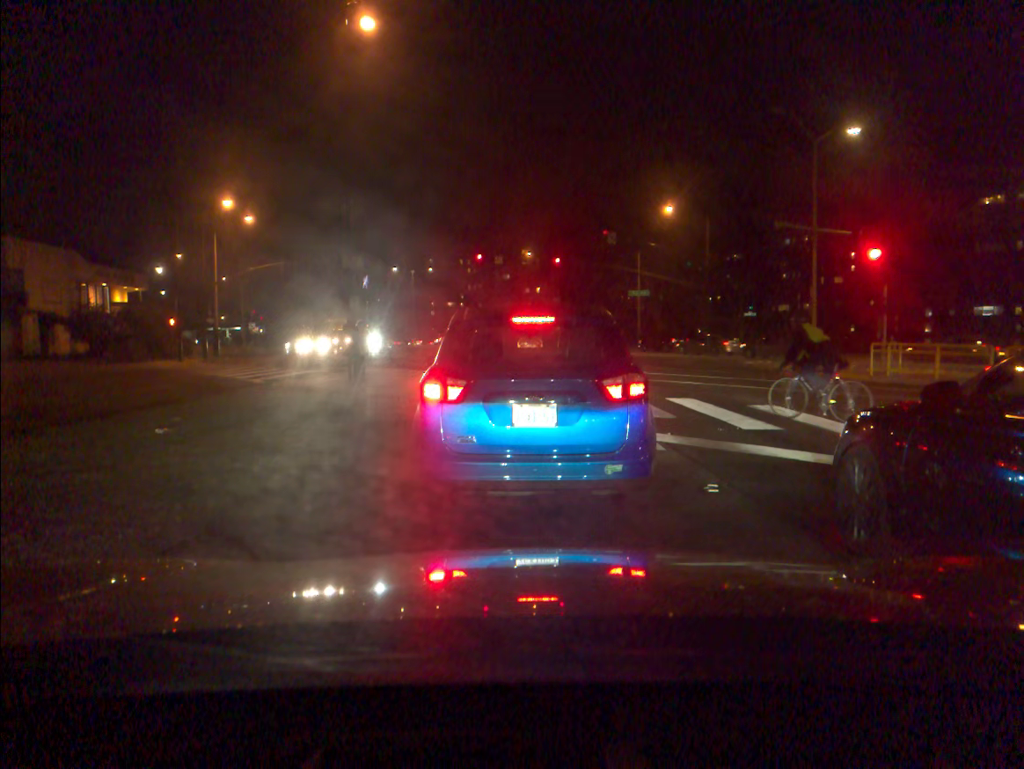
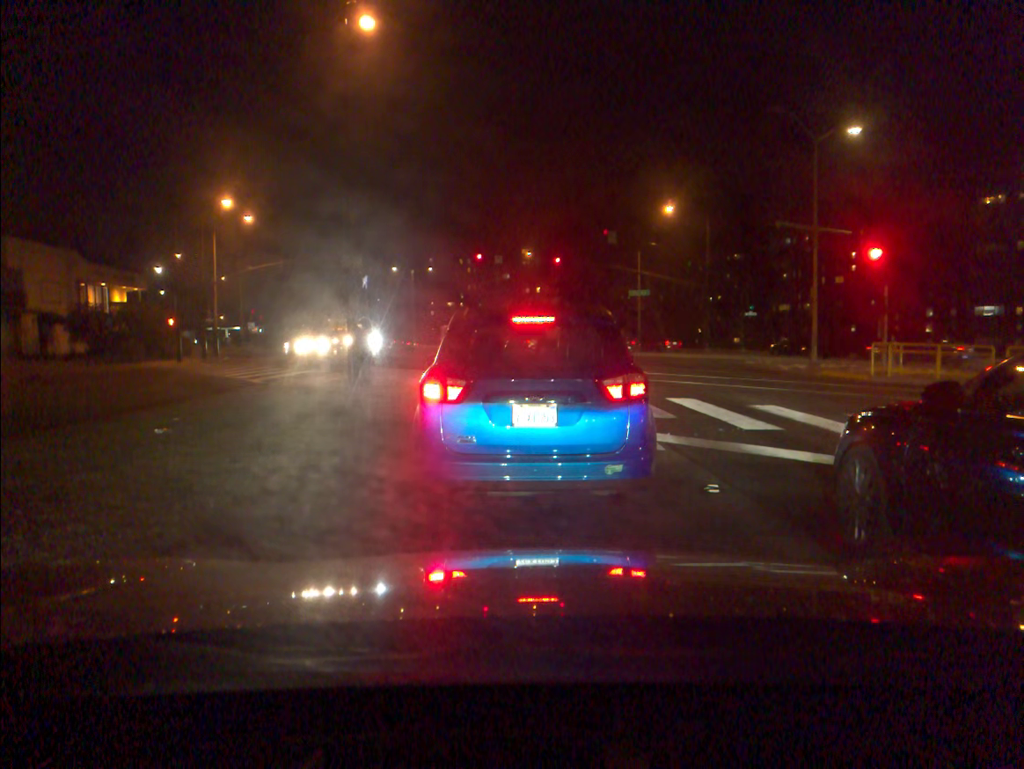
(0.0, 0.0) m; 0°
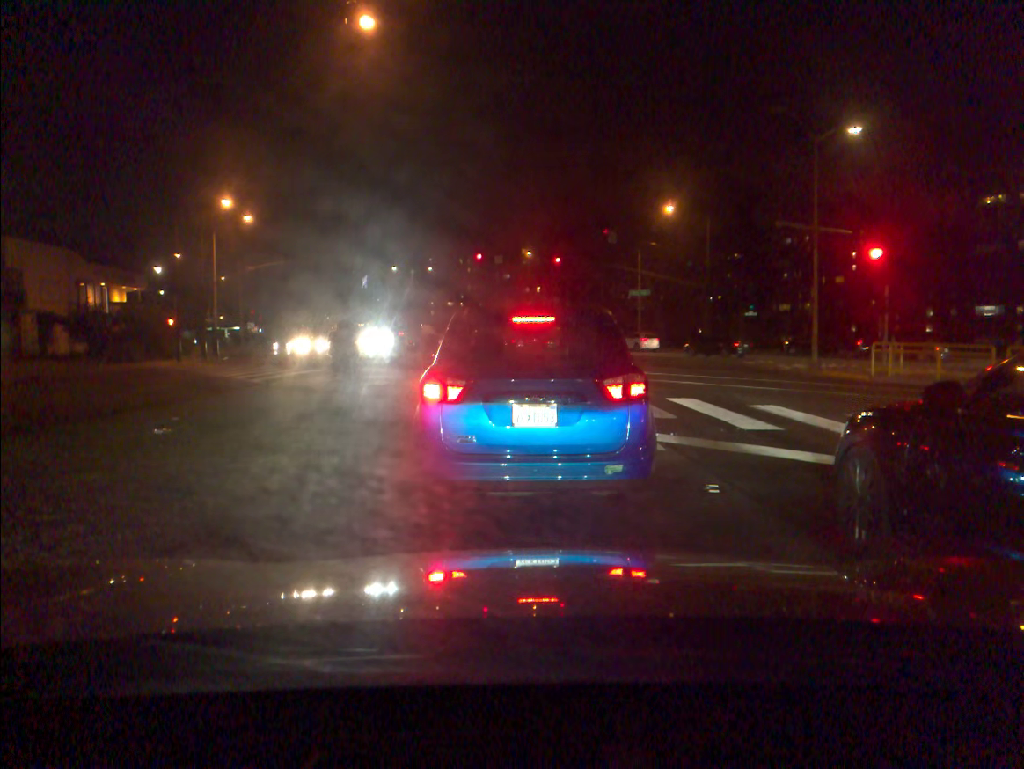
(0.0, 0.0) m; 0°
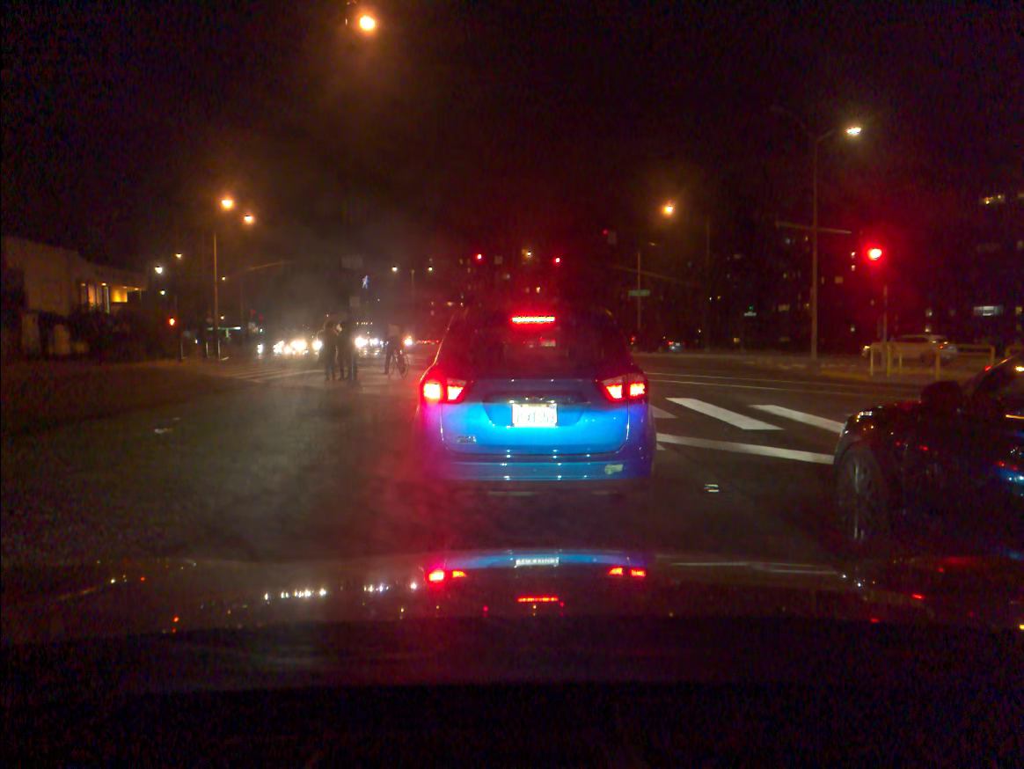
(0.0, 0.0) m; 0°
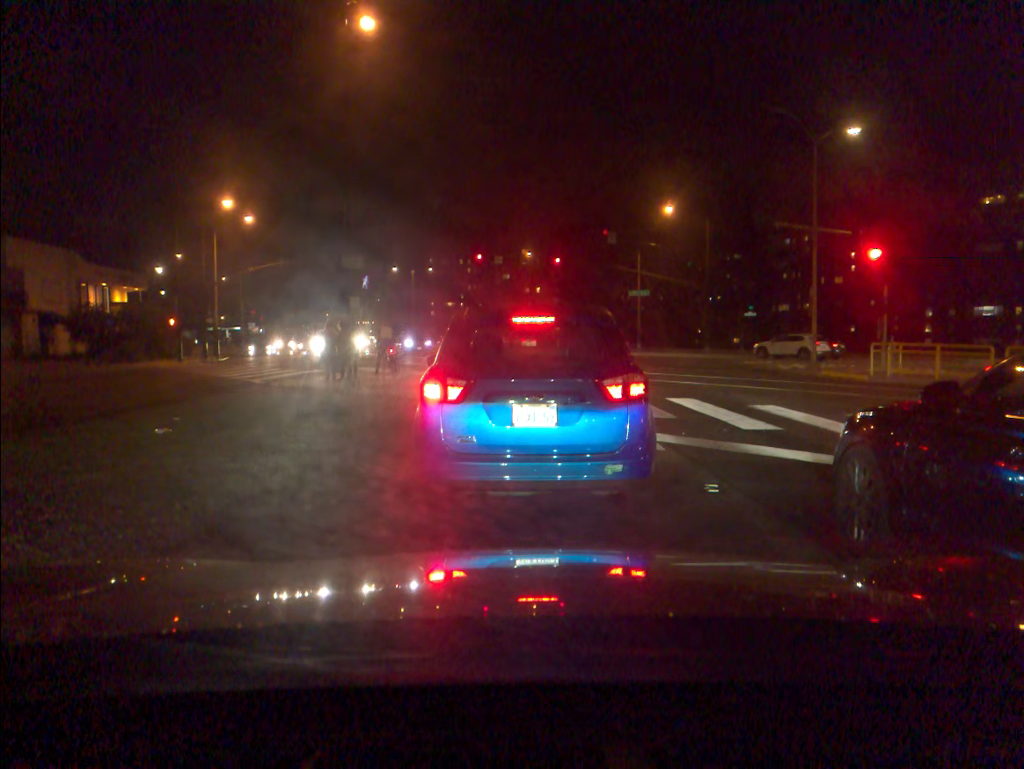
(0.0, 0.0) m; 0°
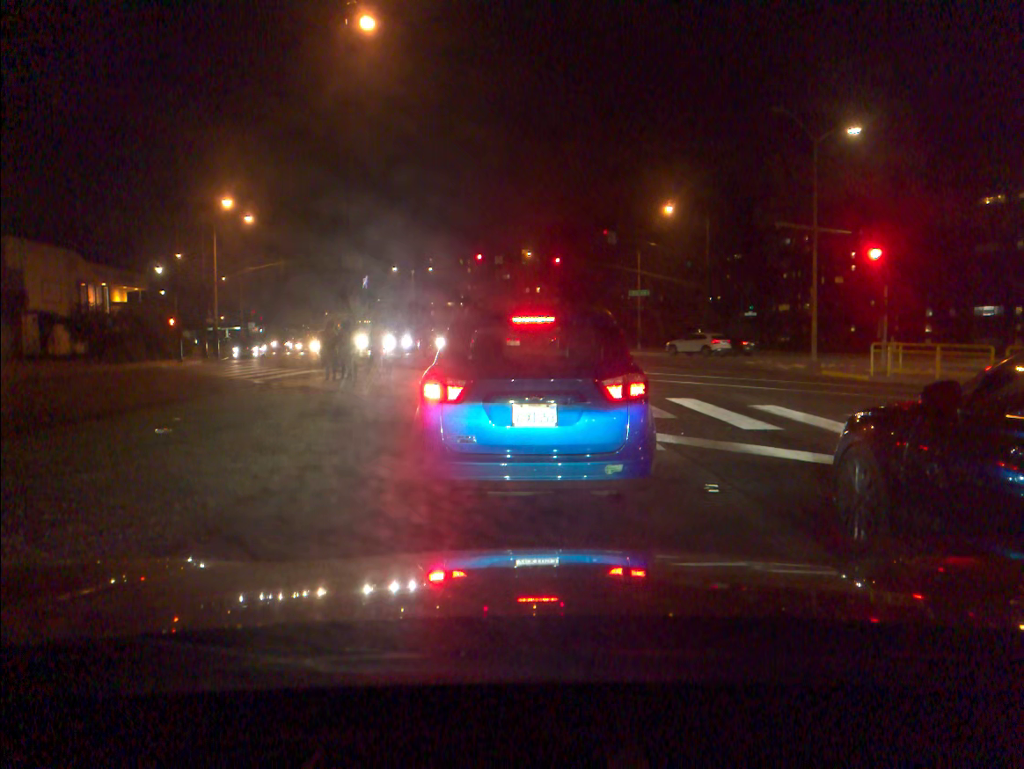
(0.0, 0.0) m; 0°
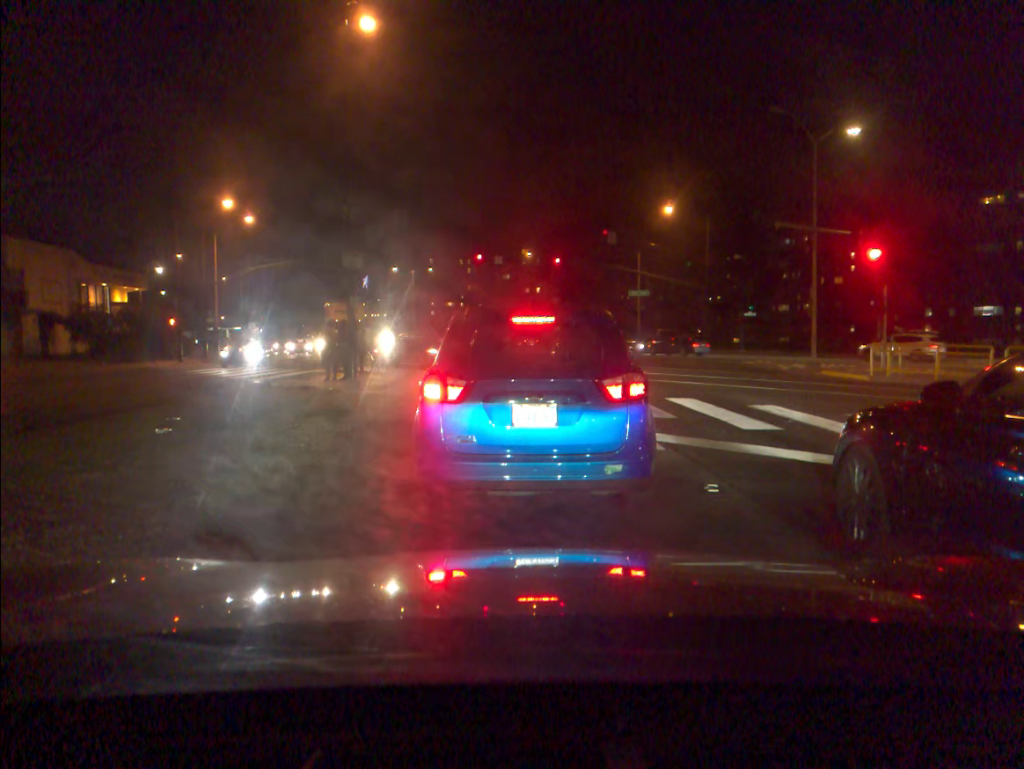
(0.0, 0.0) m; 0°
